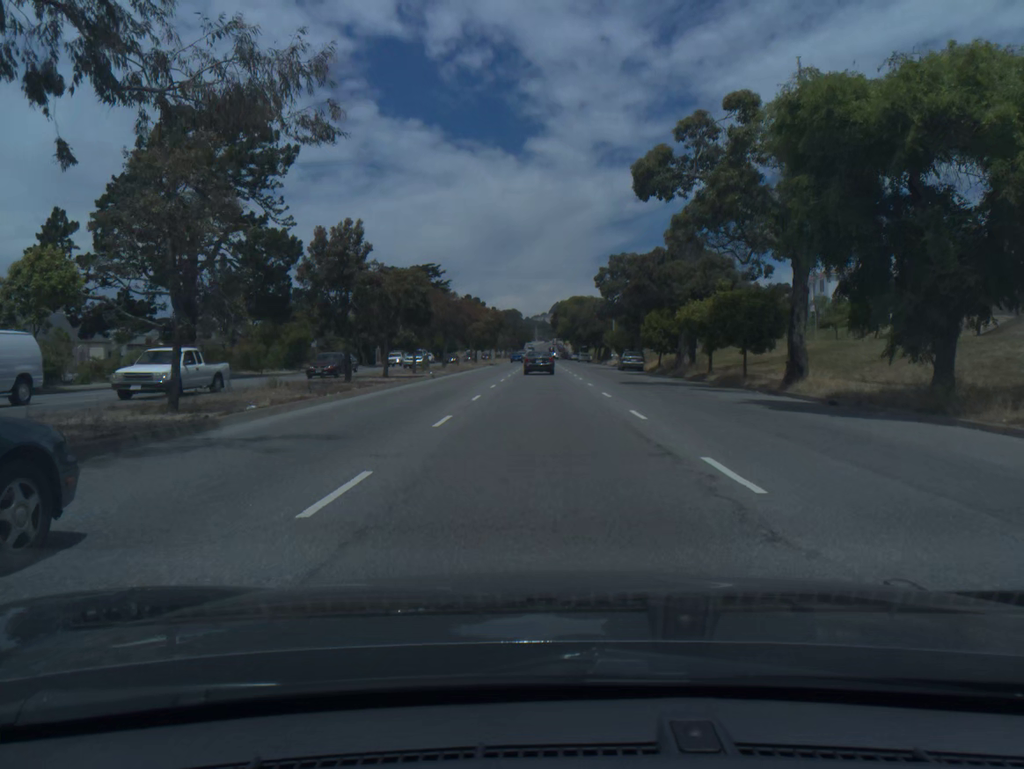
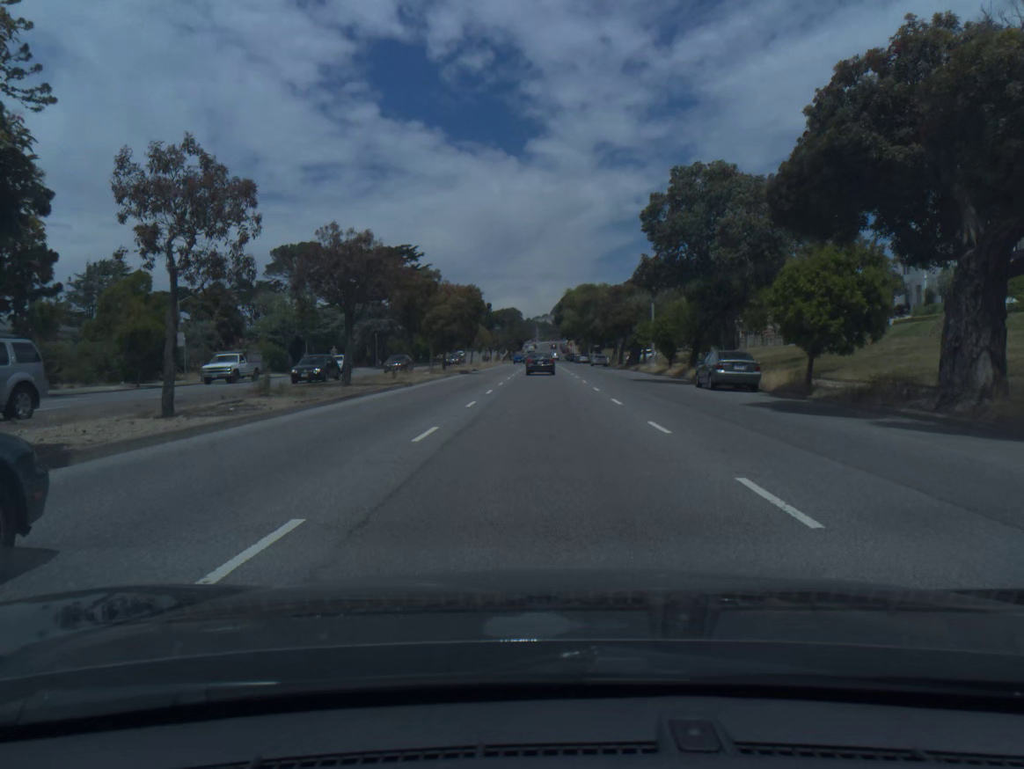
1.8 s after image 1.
(0.0, +31.2) m; 0°
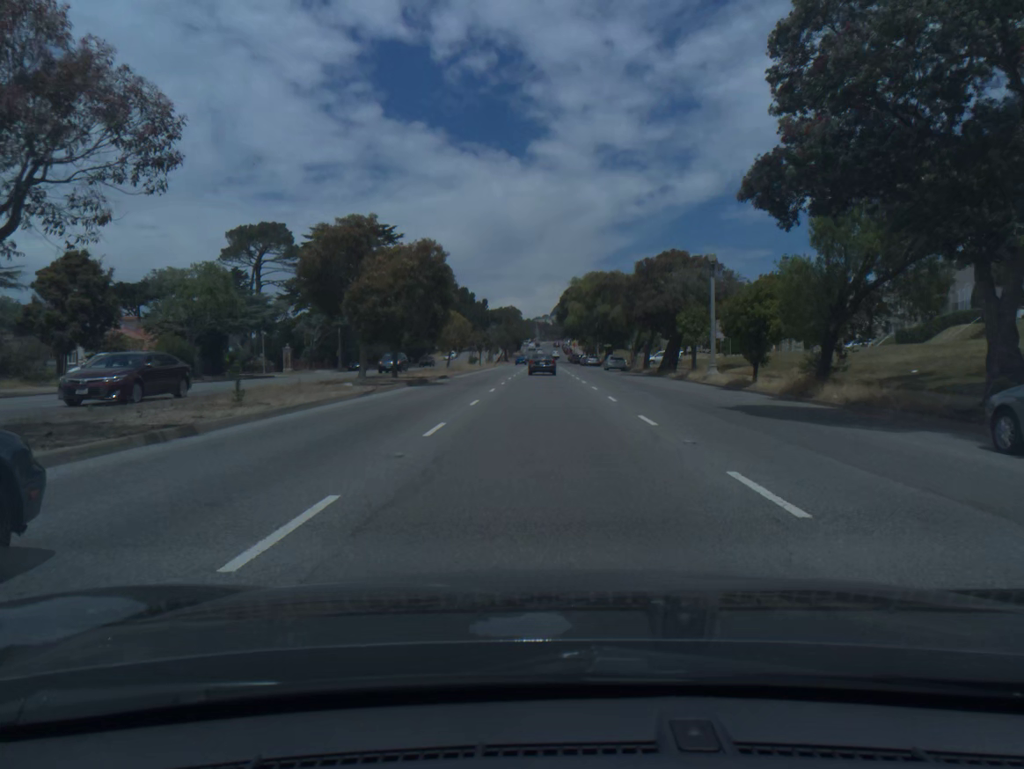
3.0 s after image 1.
(0.0, +20.6) m; 0°
